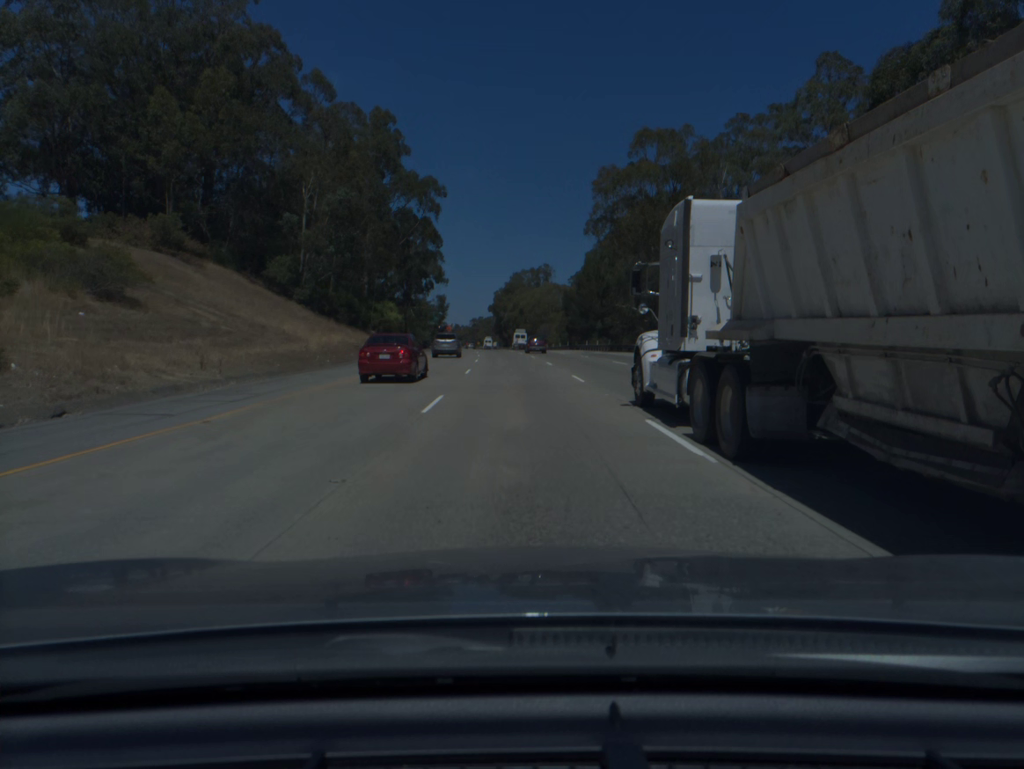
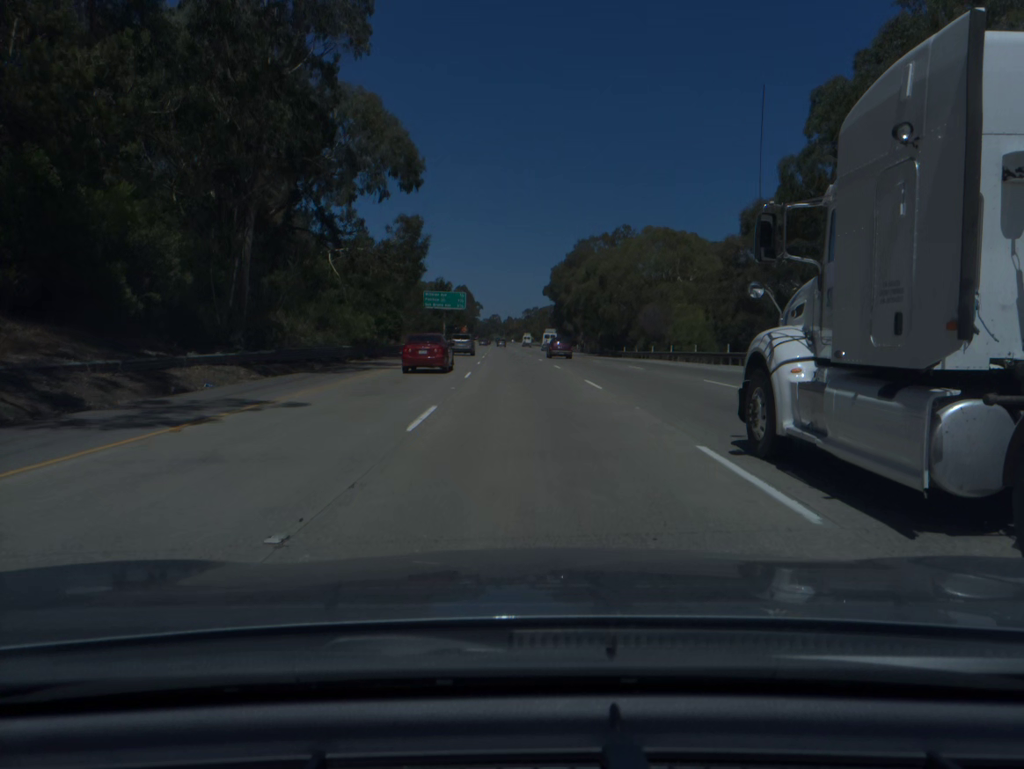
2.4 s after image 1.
(-2.8, +75.9) m; -4°
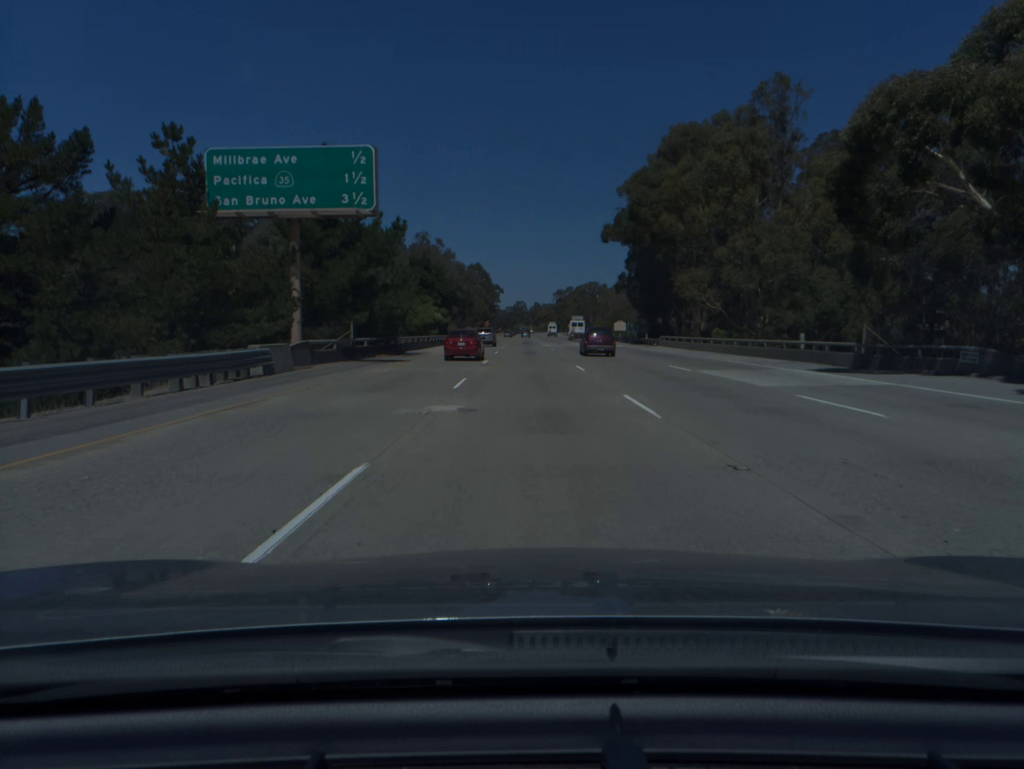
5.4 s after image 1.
(-2.6, +95.0) m; -2°
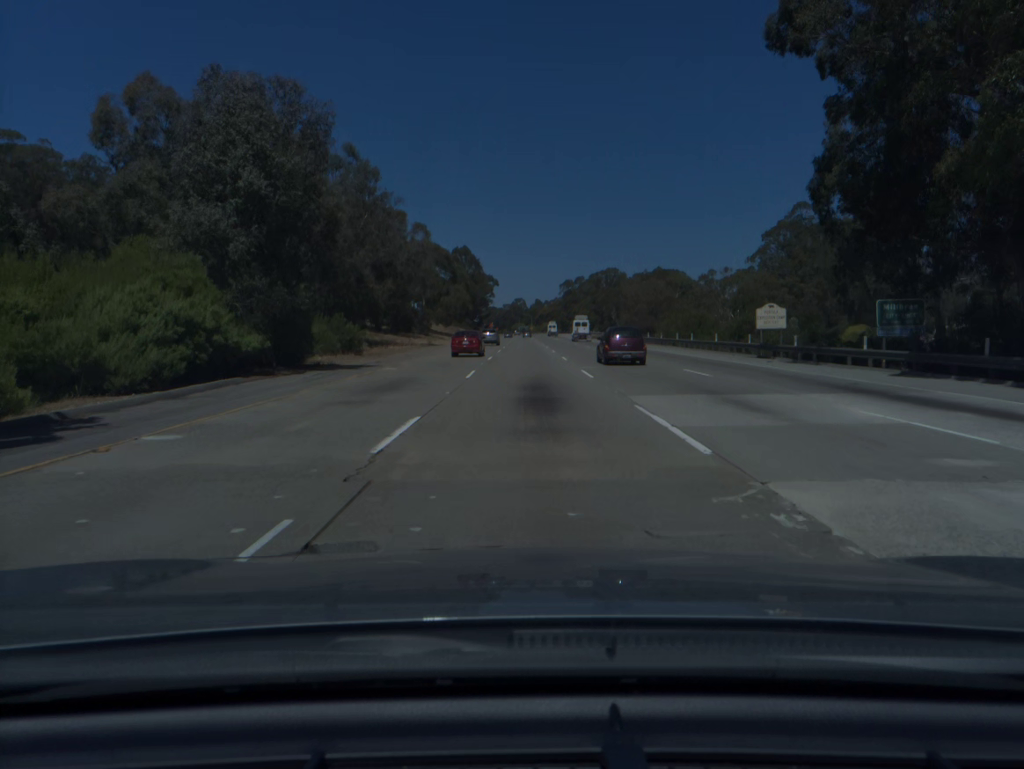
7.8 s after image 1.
(0.0, +75.5) m; 0°
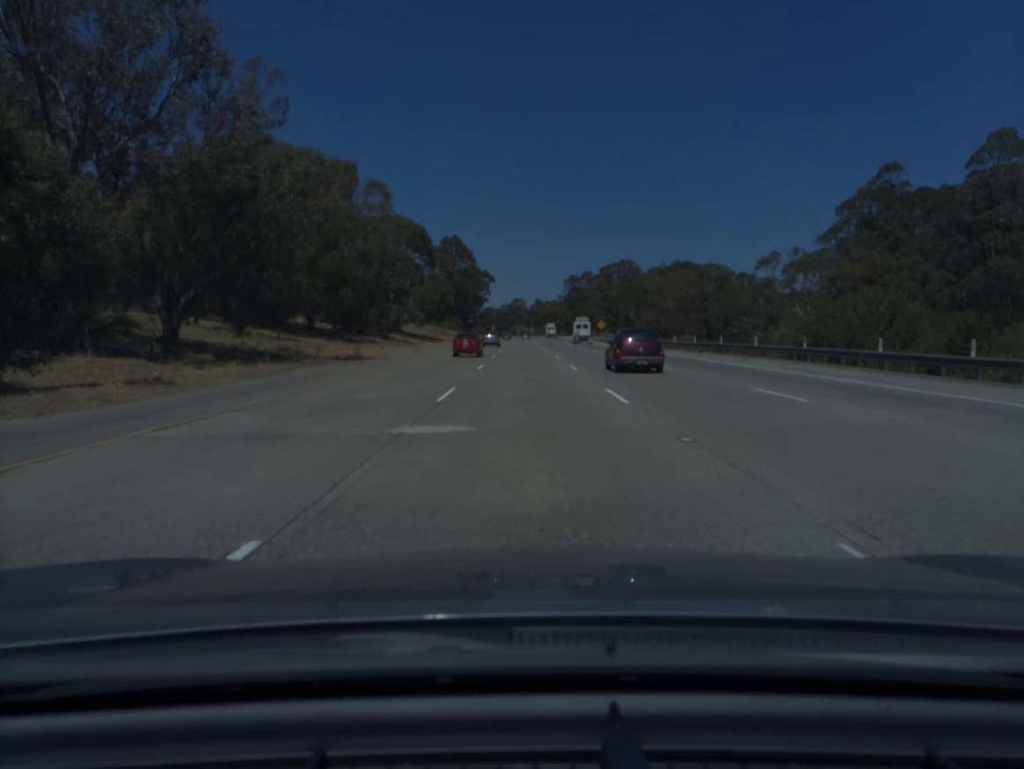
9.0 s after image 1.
(0.0, +37.6) m; 0°
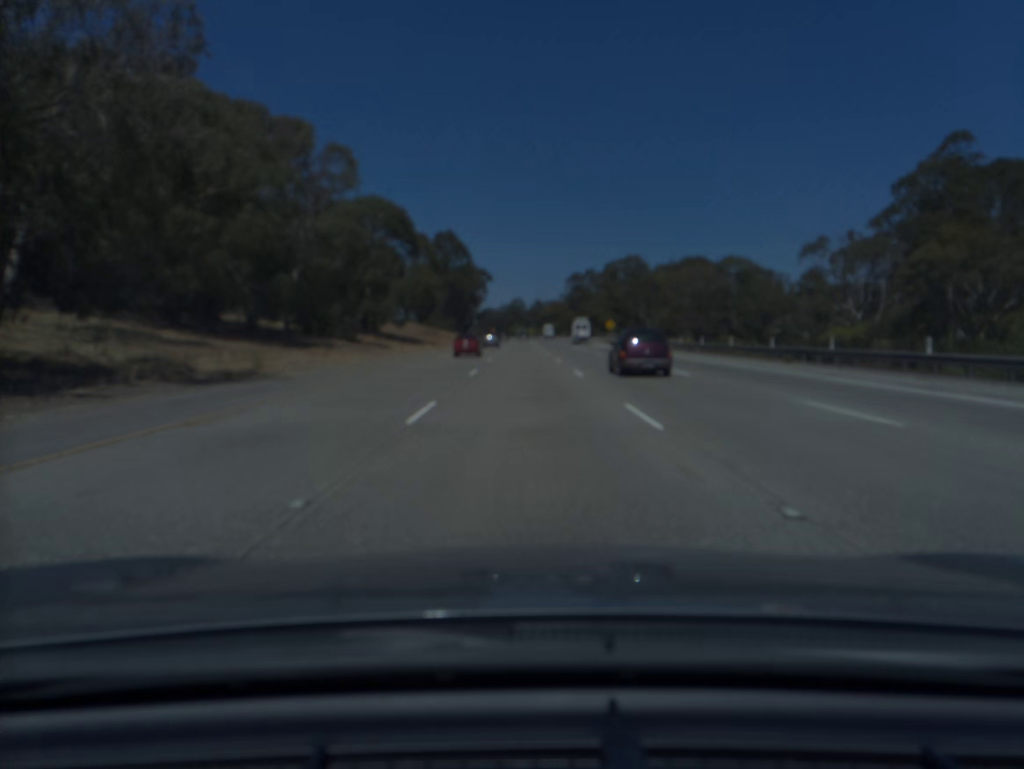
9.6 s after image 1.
(0.0, +18.8) m; 0°
